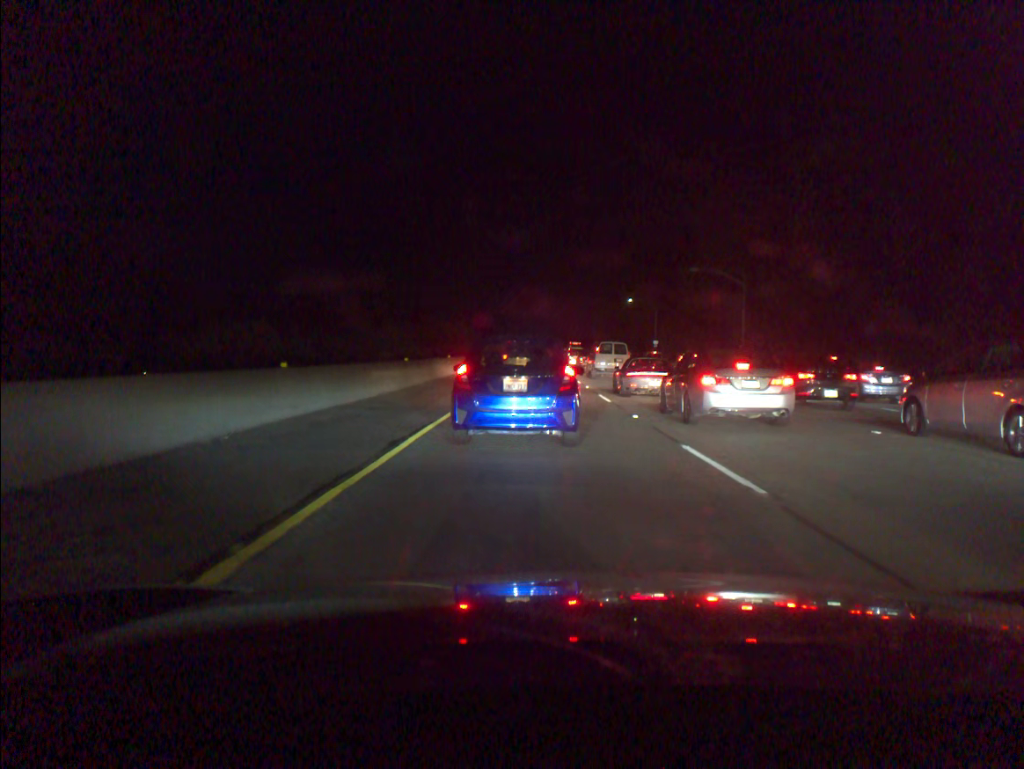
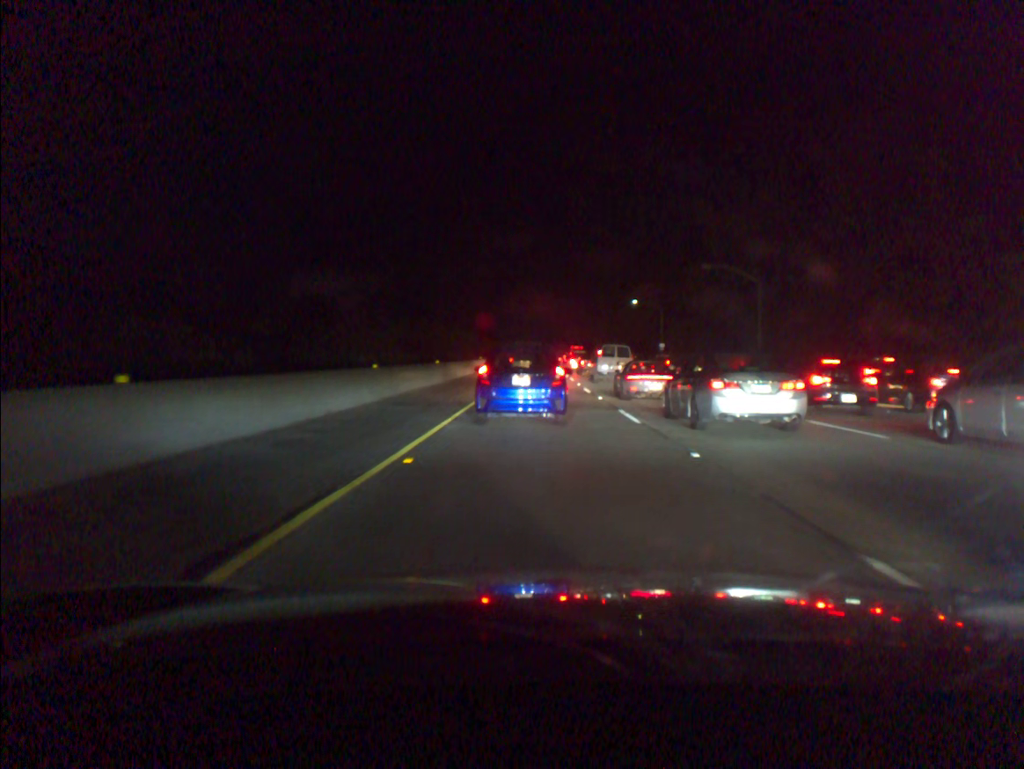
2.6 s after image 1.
(0.0, +6.0) m; -1°
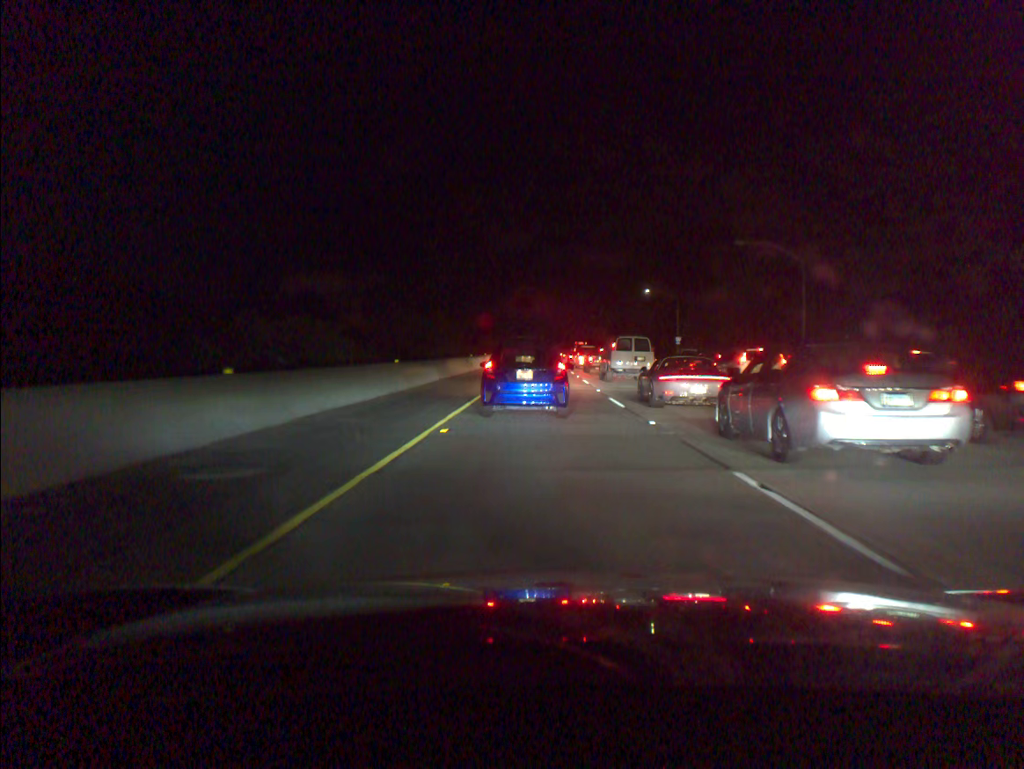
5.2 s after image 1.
(0.0, +11.1) m; 0°
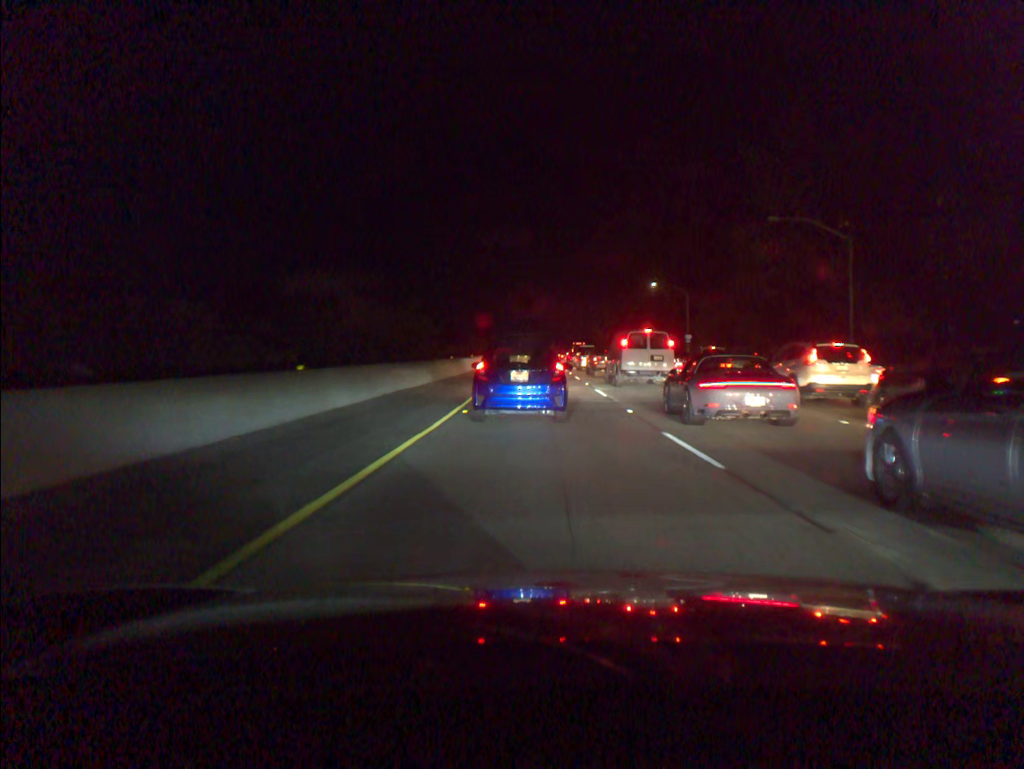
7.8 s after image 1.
(+0.1, +10.5) m; 0°
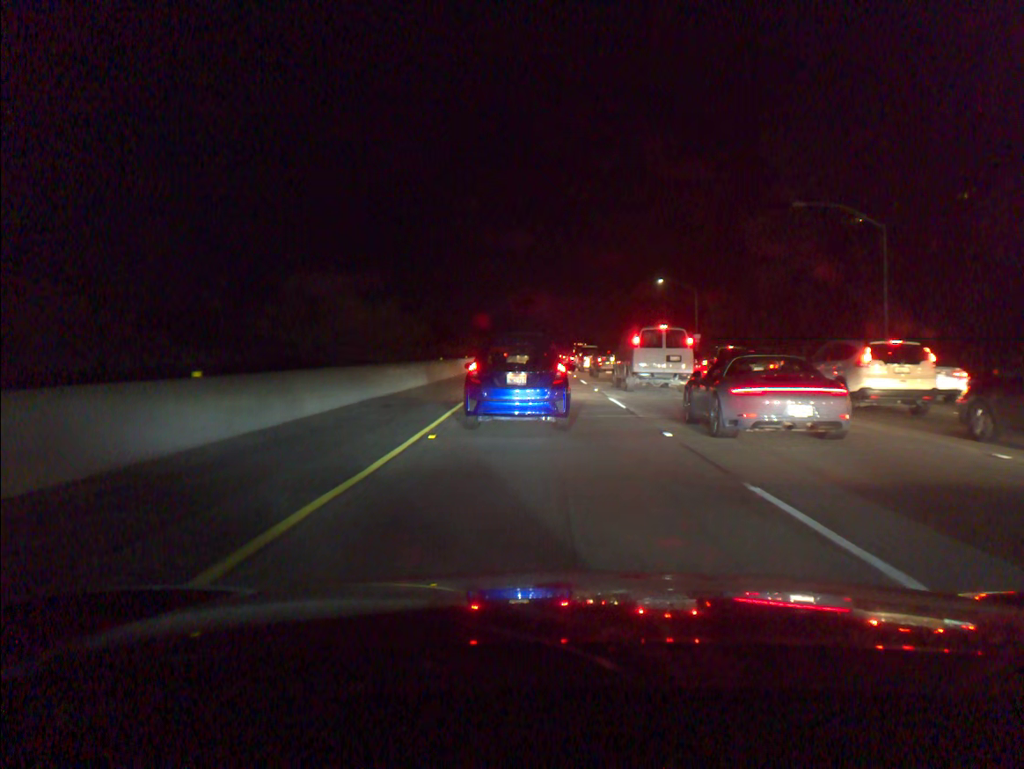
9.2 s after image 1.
(0.0, +5.0) m; 0°
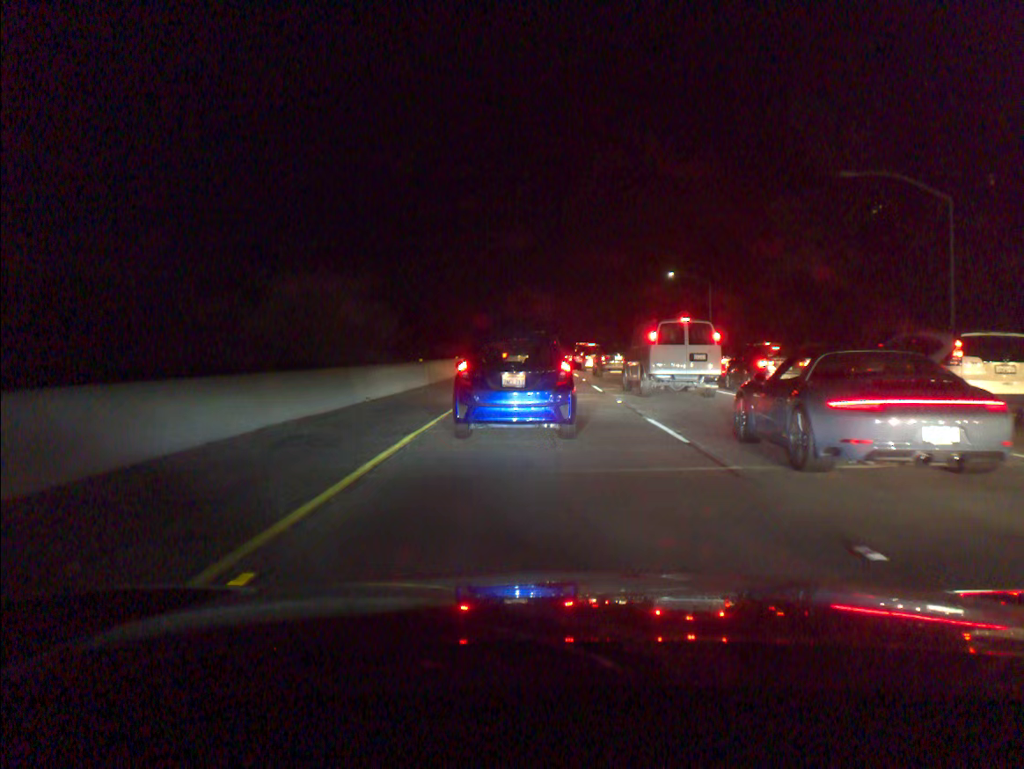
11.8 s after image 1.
(0.0, +7.5) m; 0°
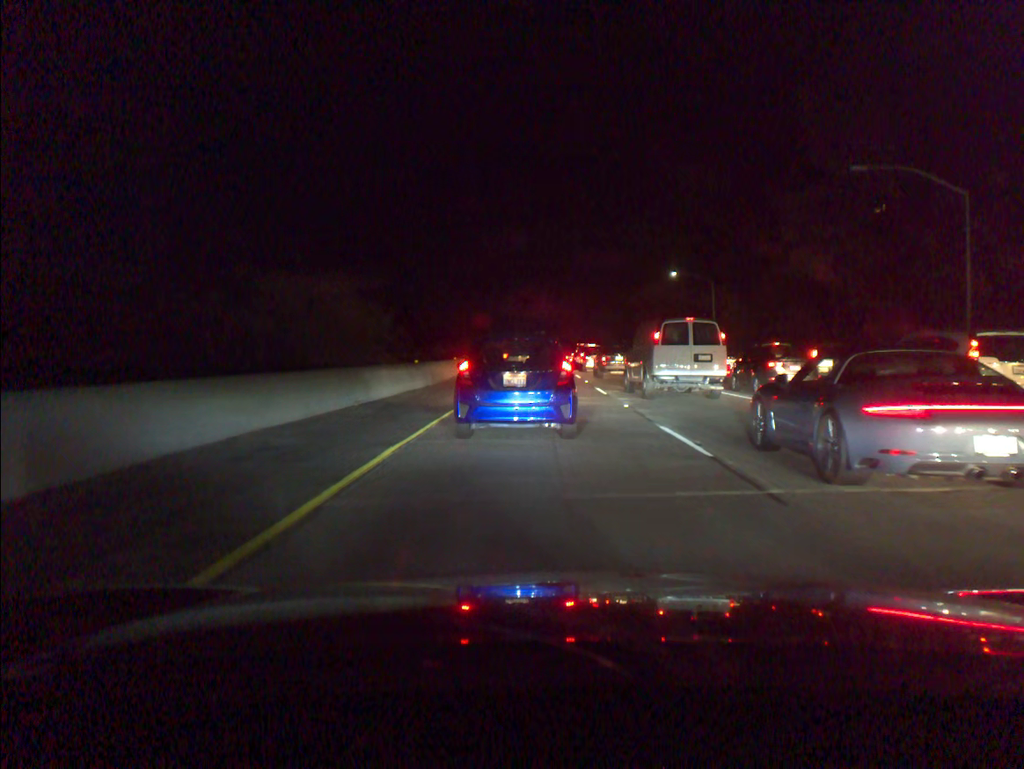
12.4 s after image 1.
(0.0, +1.4) m; 0°
